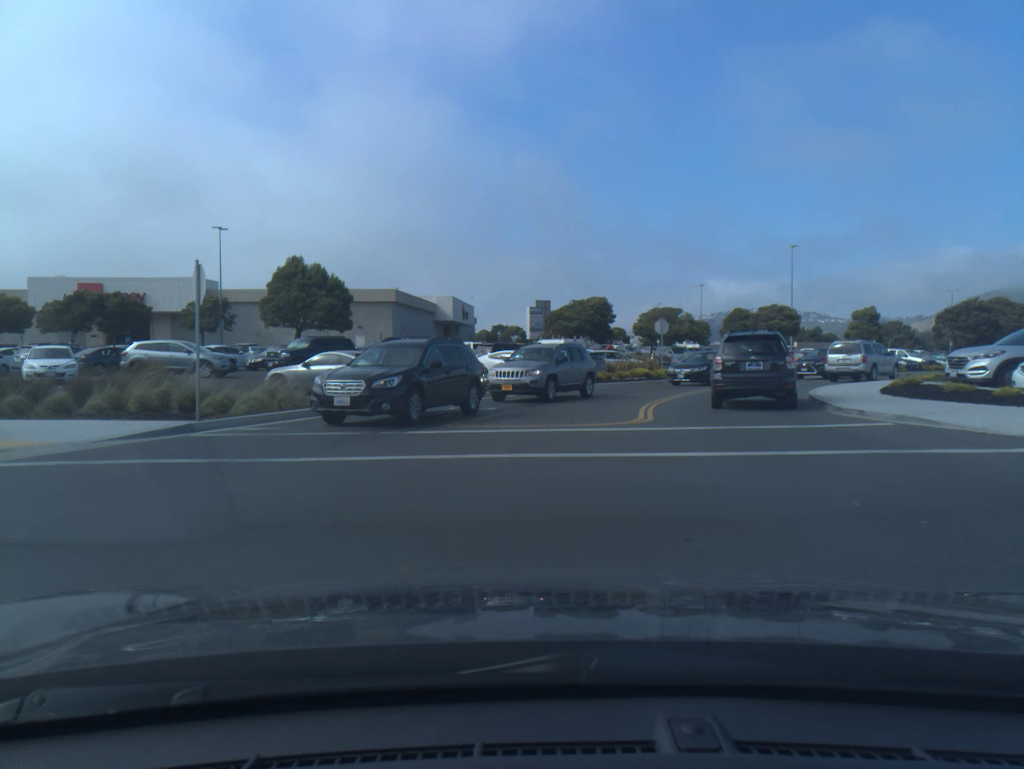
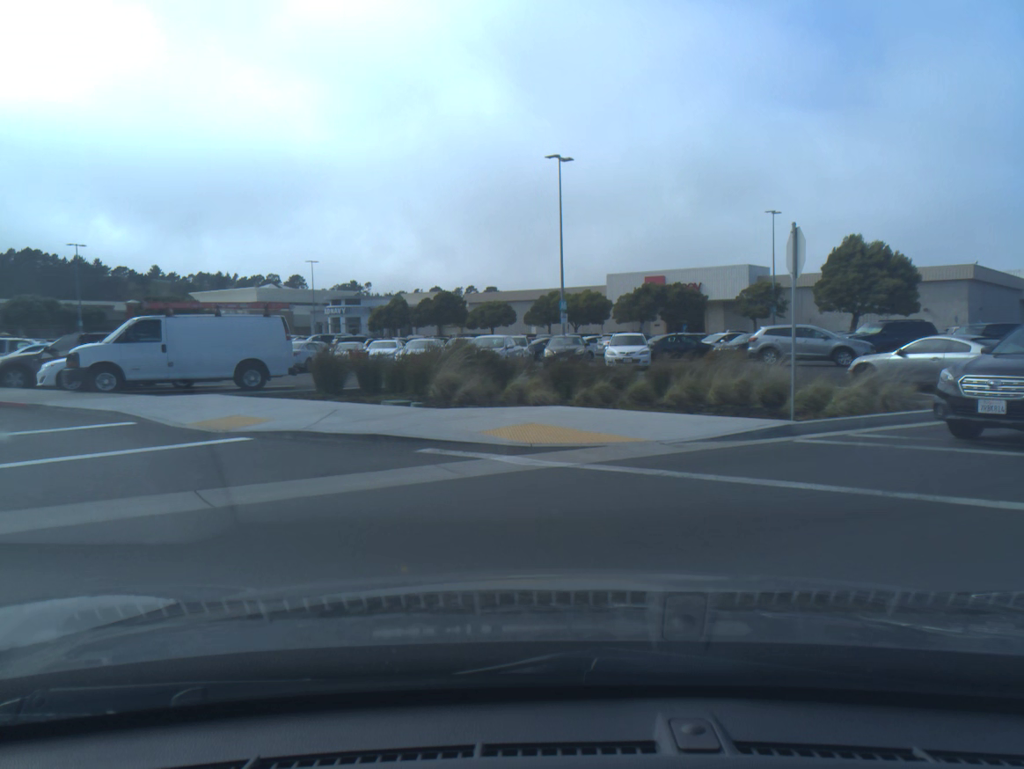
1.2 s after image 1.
(-1.6, +3.2) m; -53°
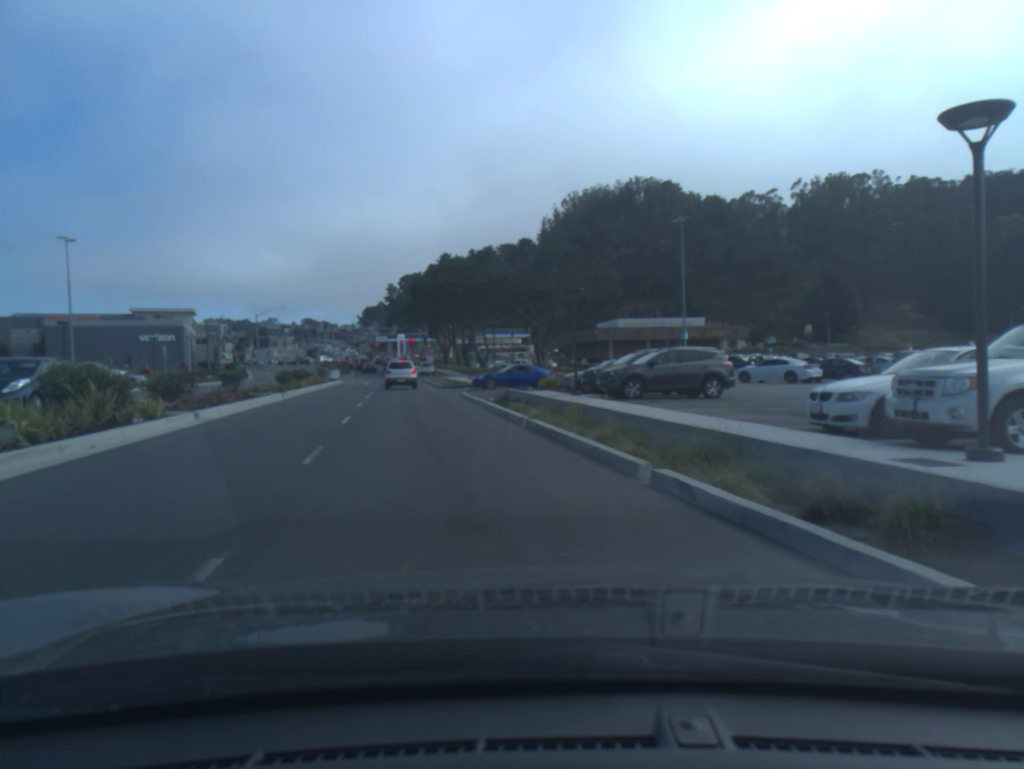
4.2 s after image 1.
(-9.6, +3.4) m; -115°
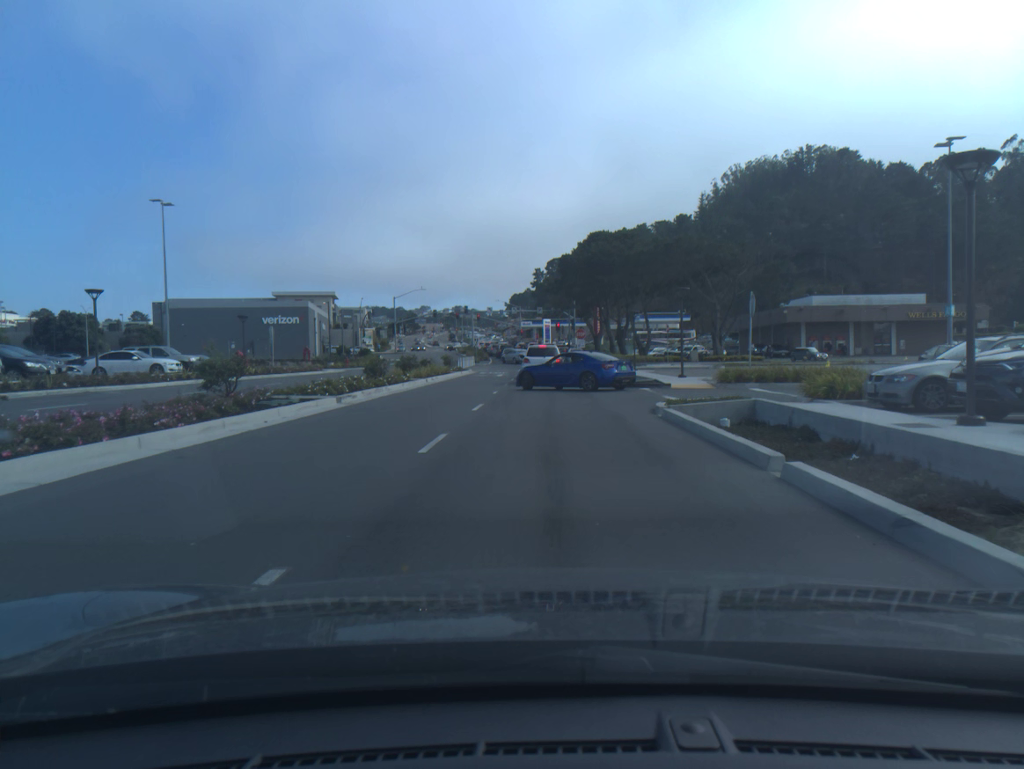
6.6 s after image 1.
(-1.1, +15.6) m; -5°
